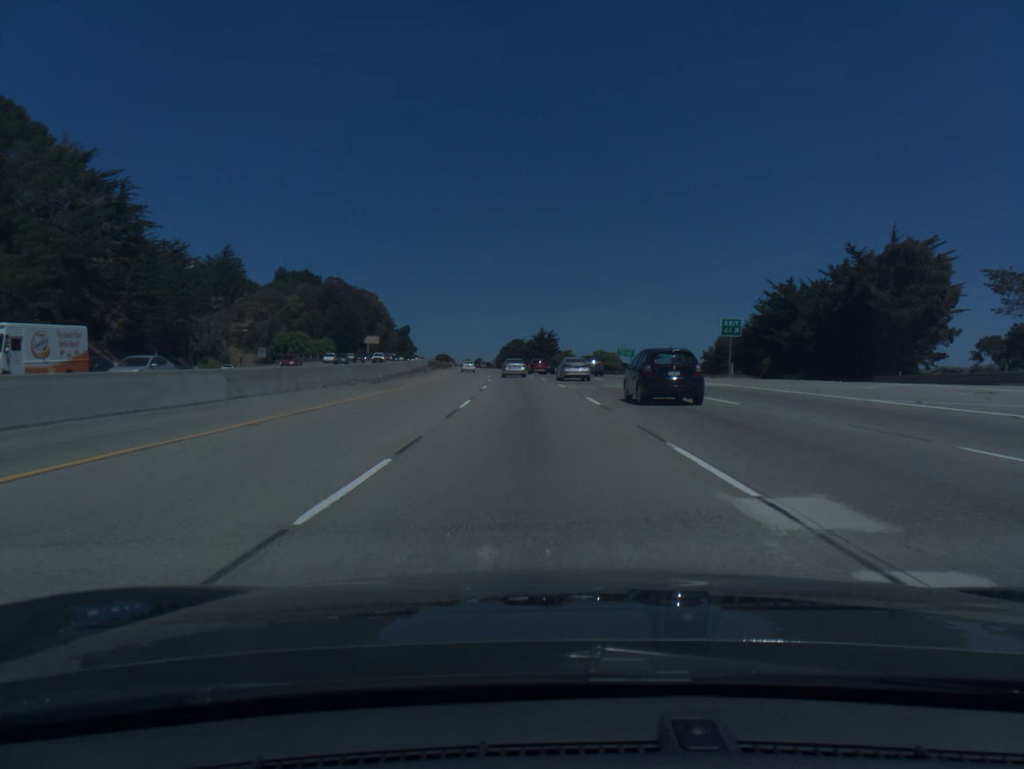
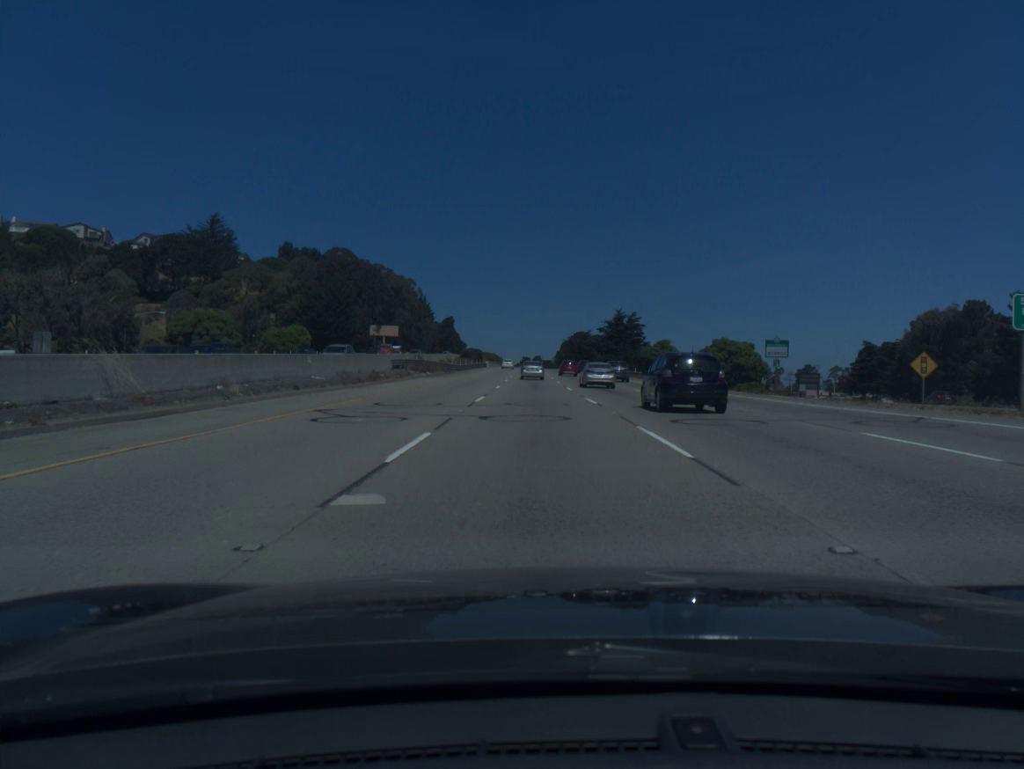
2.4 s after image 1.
(-2.9, +69.5) m; -5°
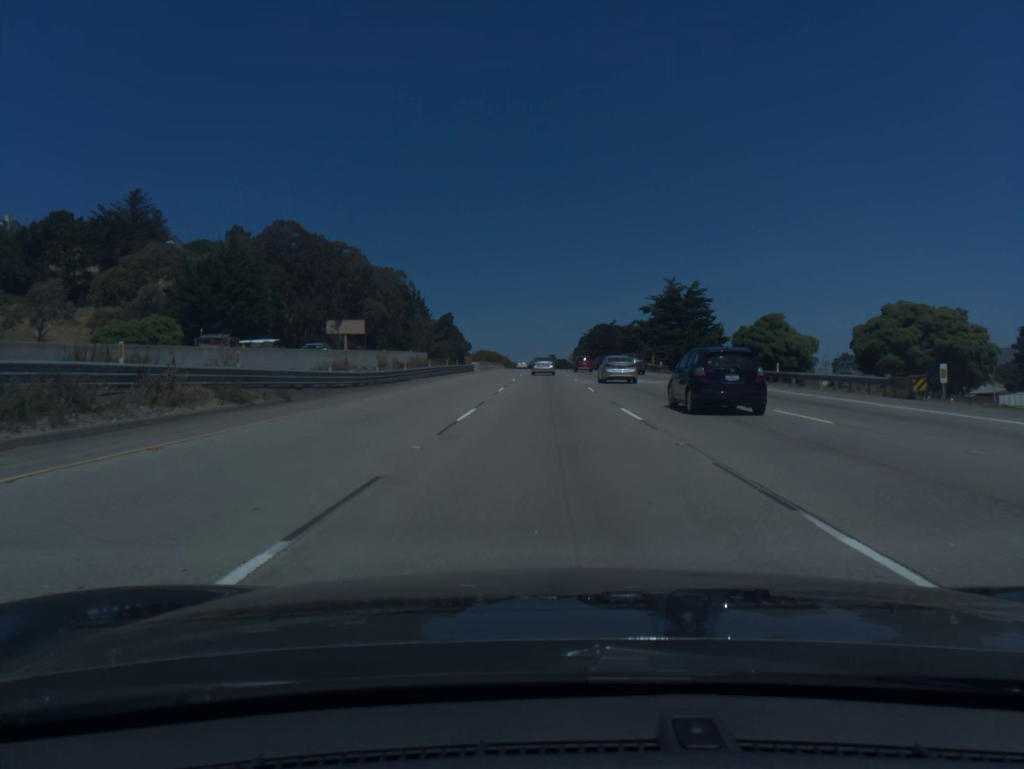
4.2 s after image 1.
(-0.7, +52.4) m; -1°
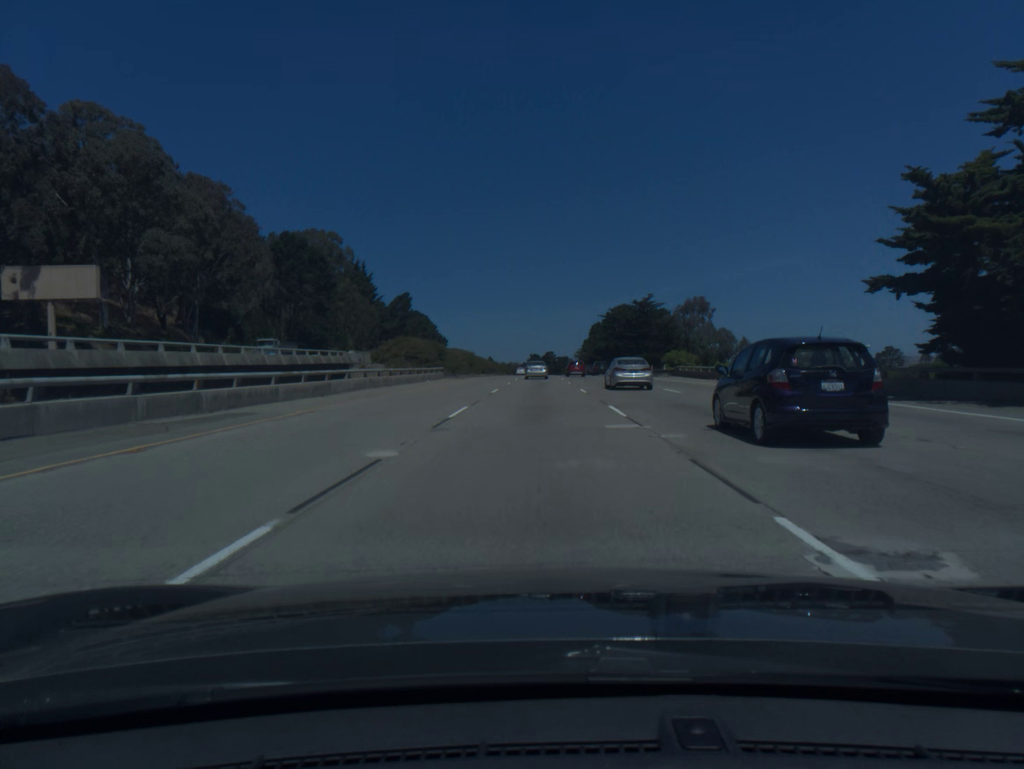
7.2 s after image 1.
(+0.4, +87.0) m; 0°
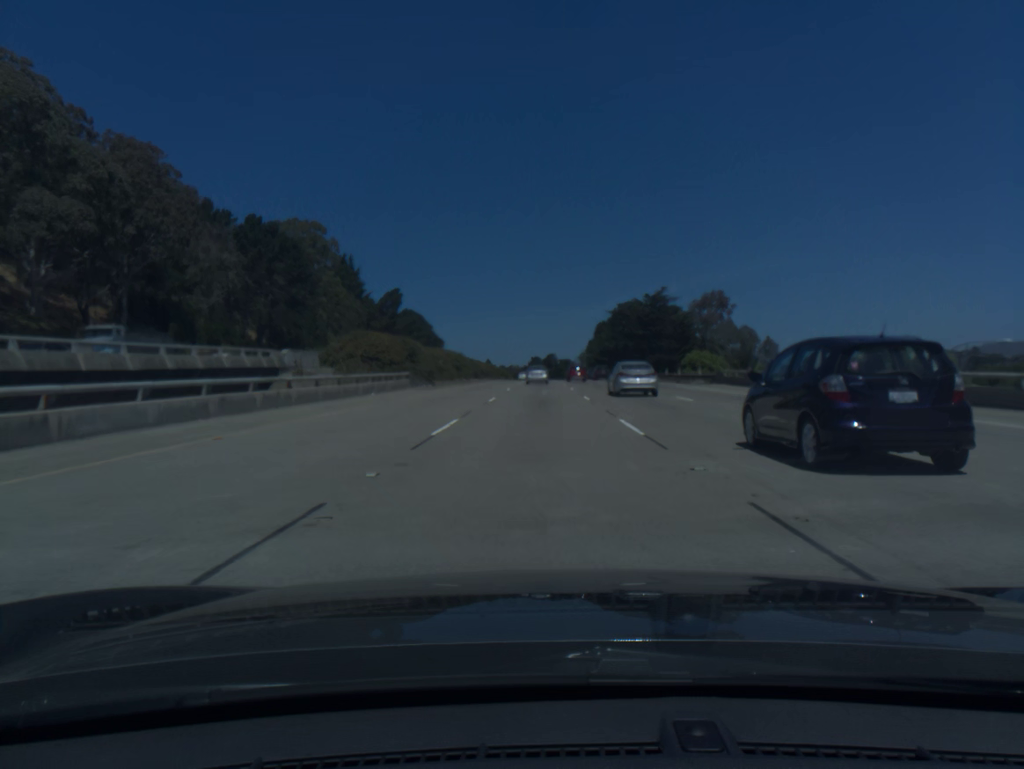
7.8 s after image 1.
(0.0, +17.4) m; 0°
